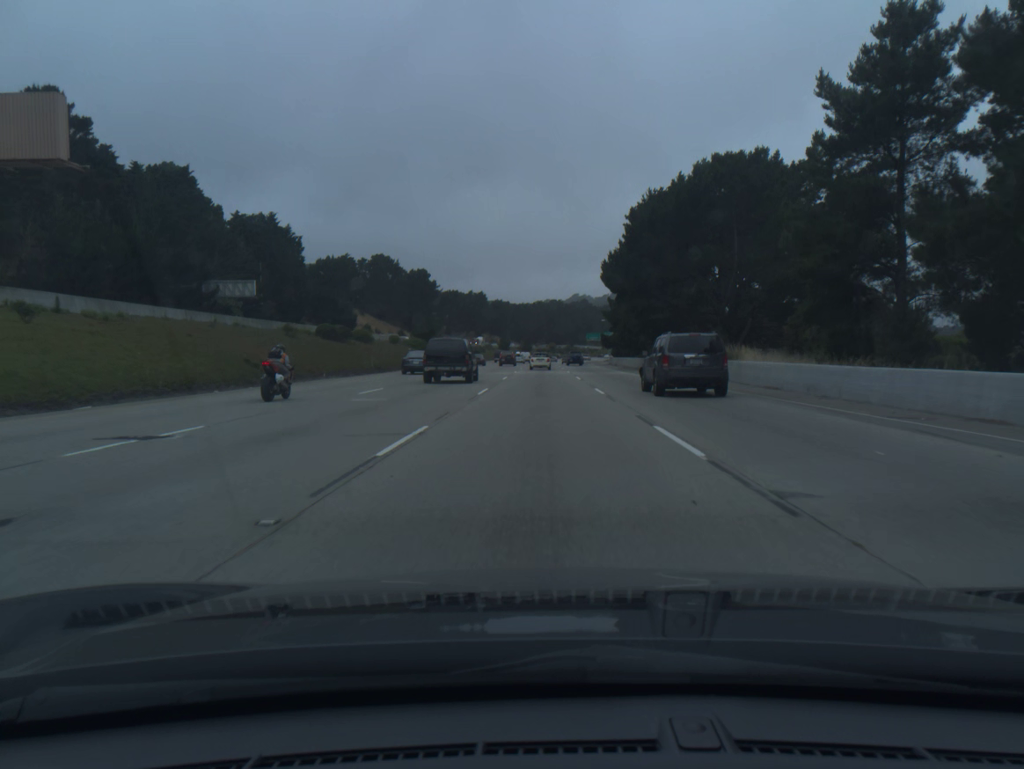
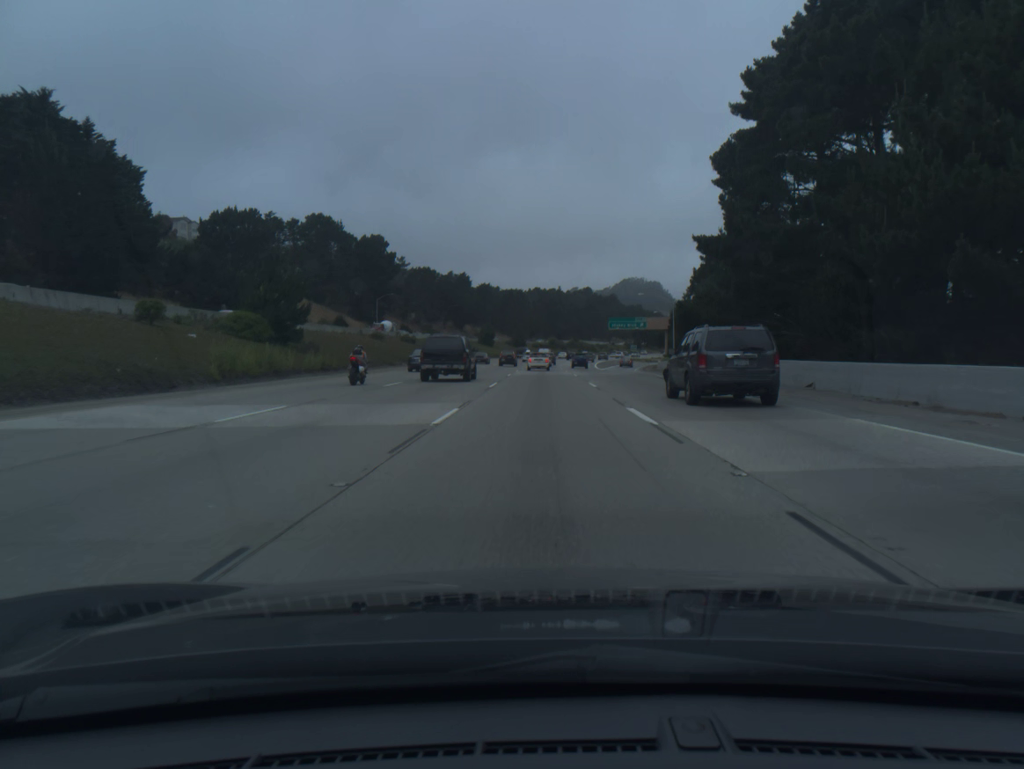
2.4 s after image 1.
(0.0, +69.1) m; 0°
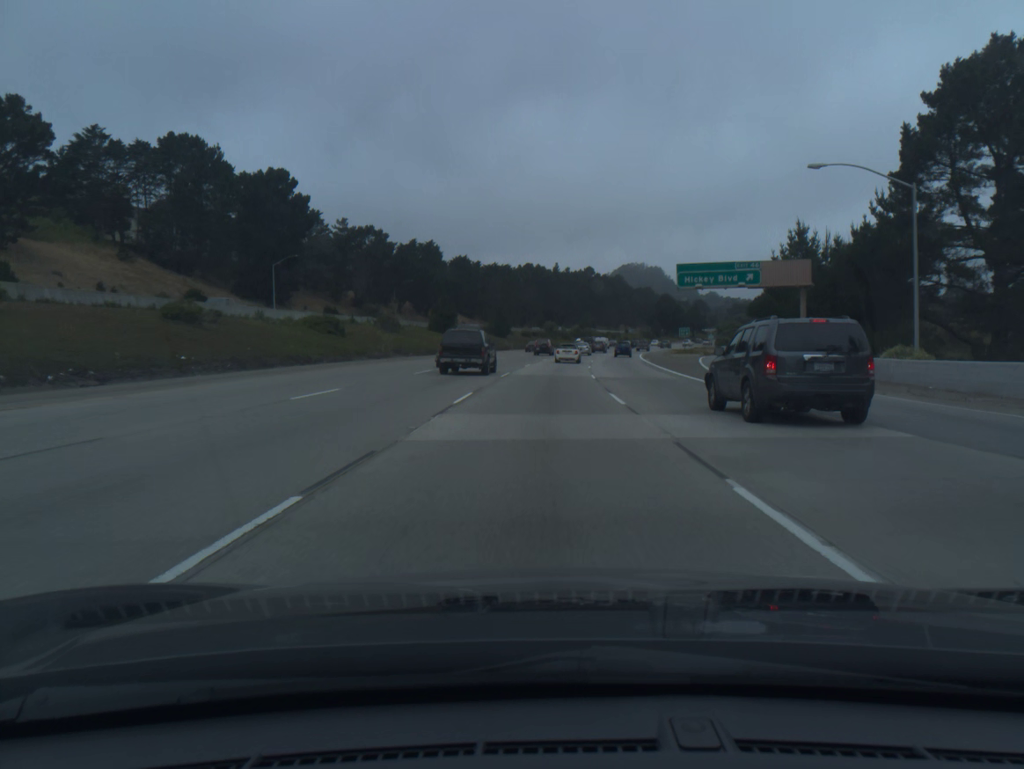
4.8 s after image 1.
(+0.1, +68.6) m; 0°
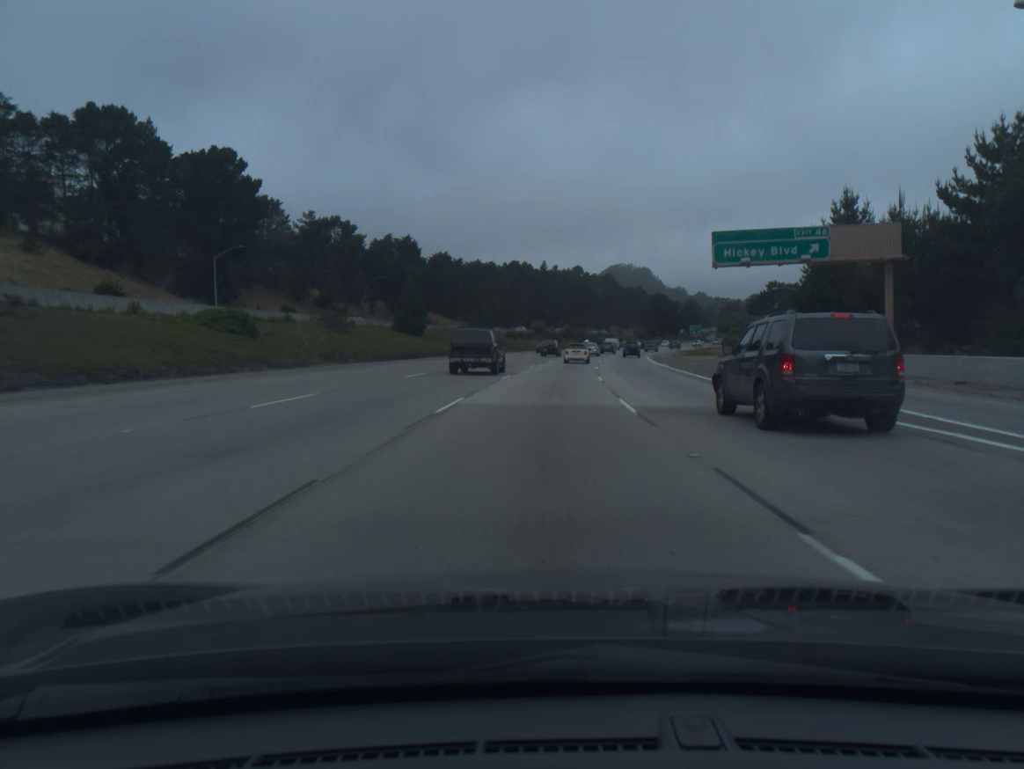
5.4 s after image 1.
(+0.1, +17.0) m; +1°
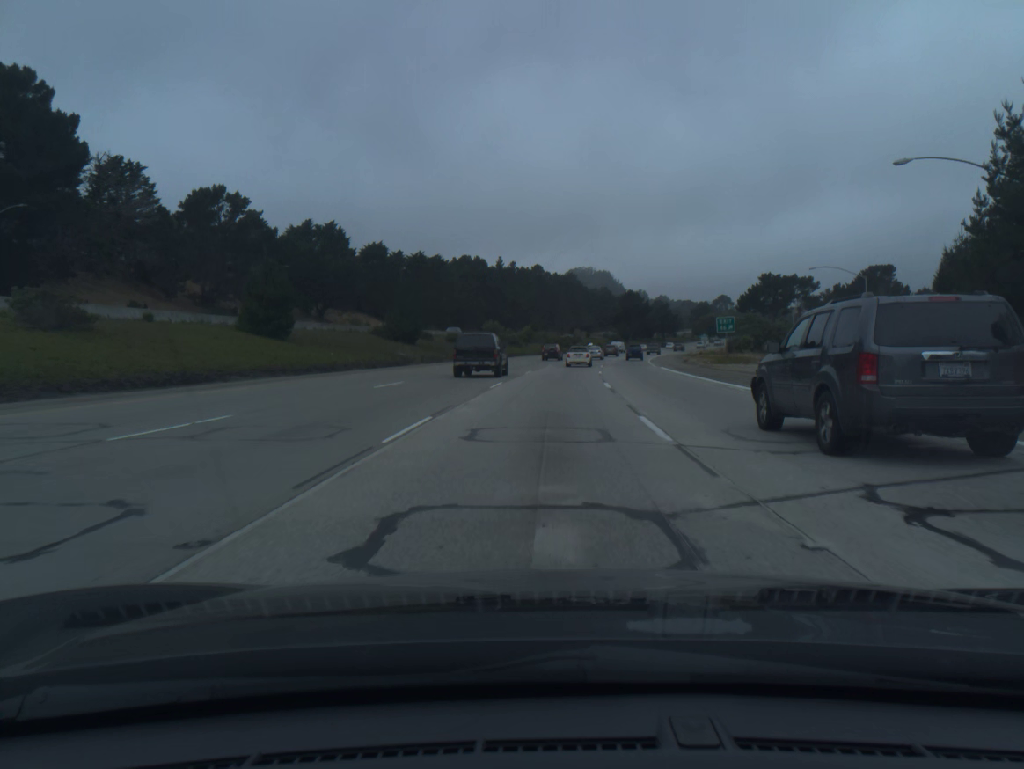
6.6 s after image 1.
(+0.8, +33.6) m; +3°
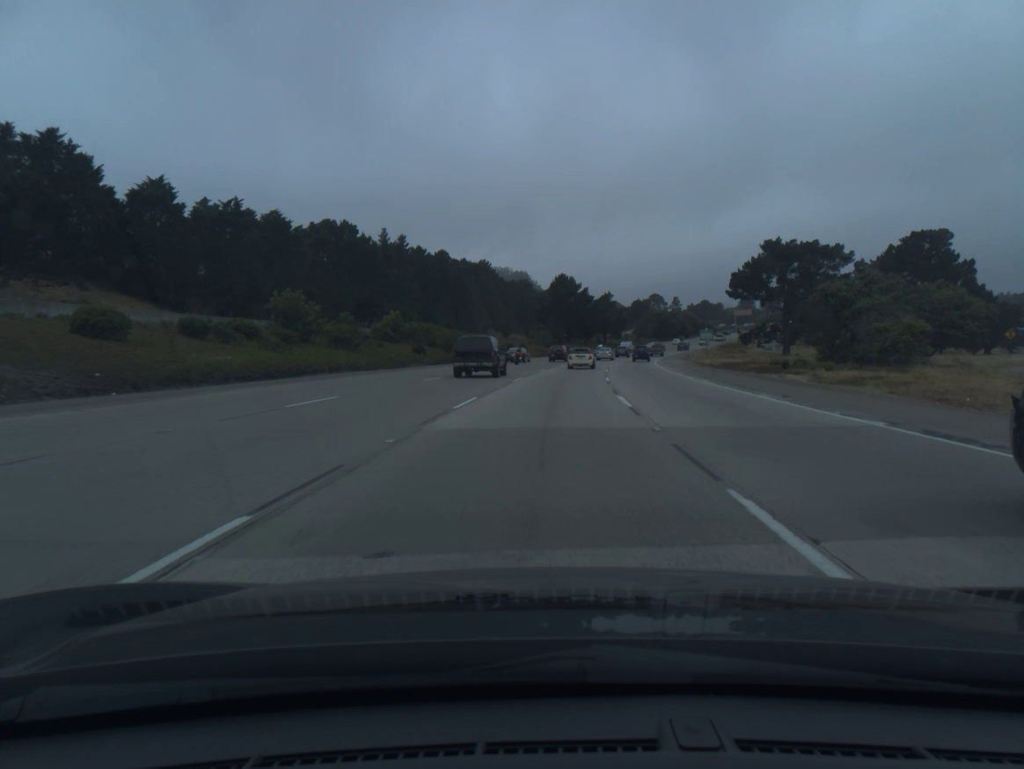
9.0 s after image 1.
(+3.6, +66.2) m; +6°
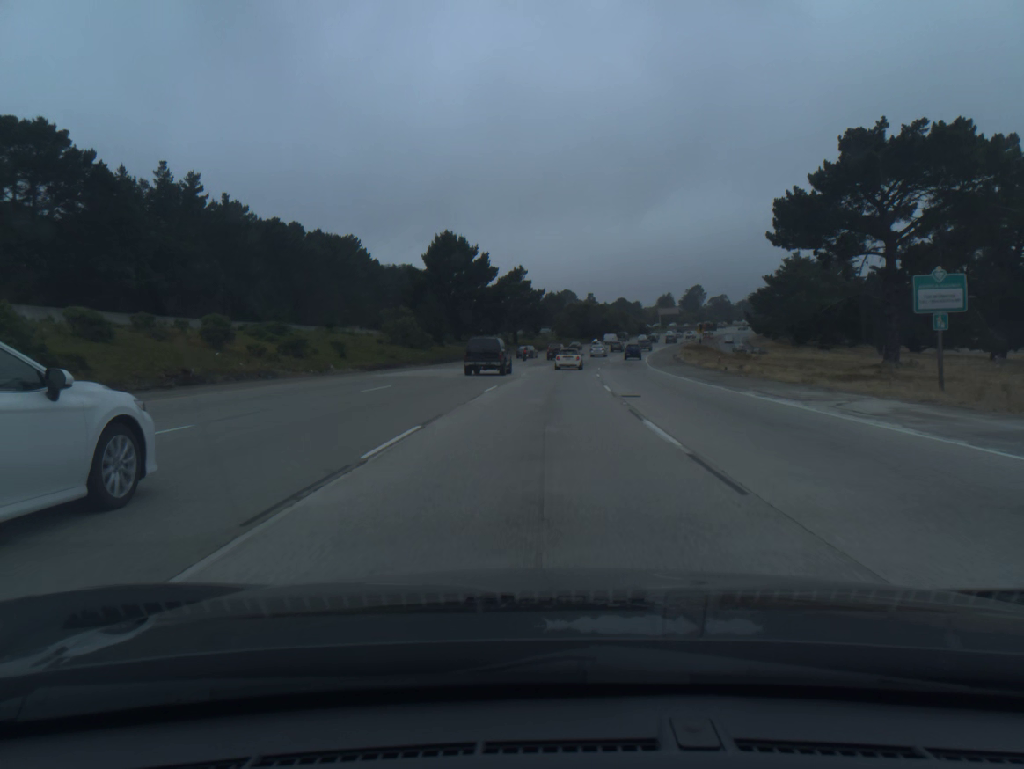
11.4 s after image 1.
(+3.8, +65.4) m; +7°
